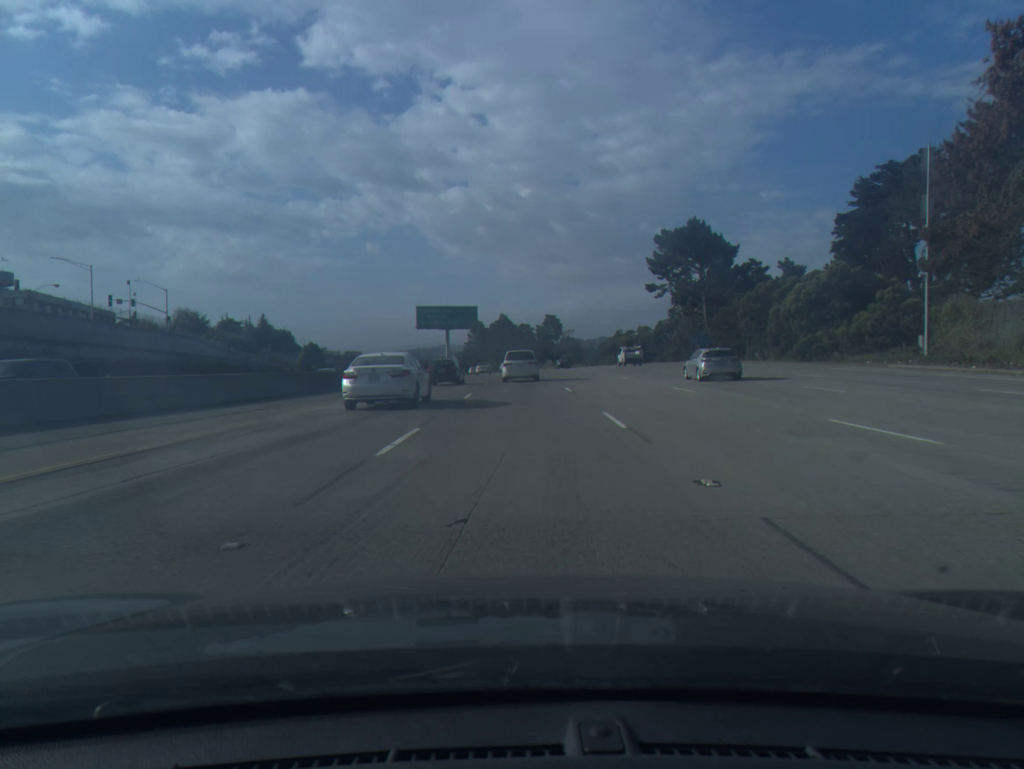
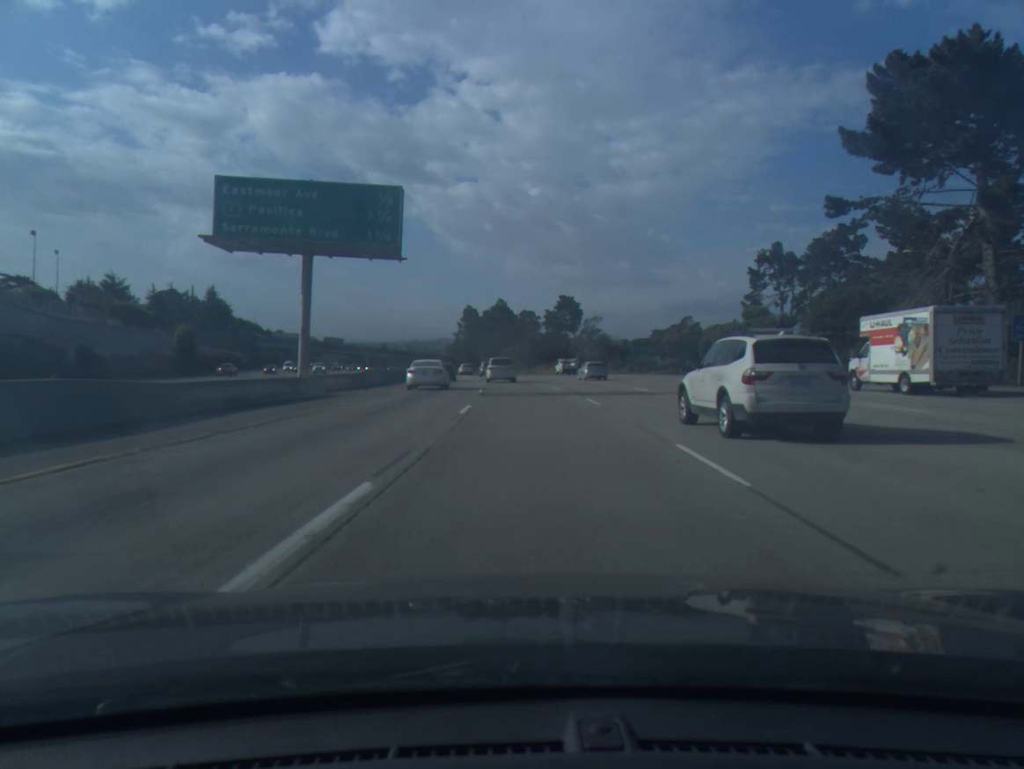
(-0.1, +64.0) m; 0°
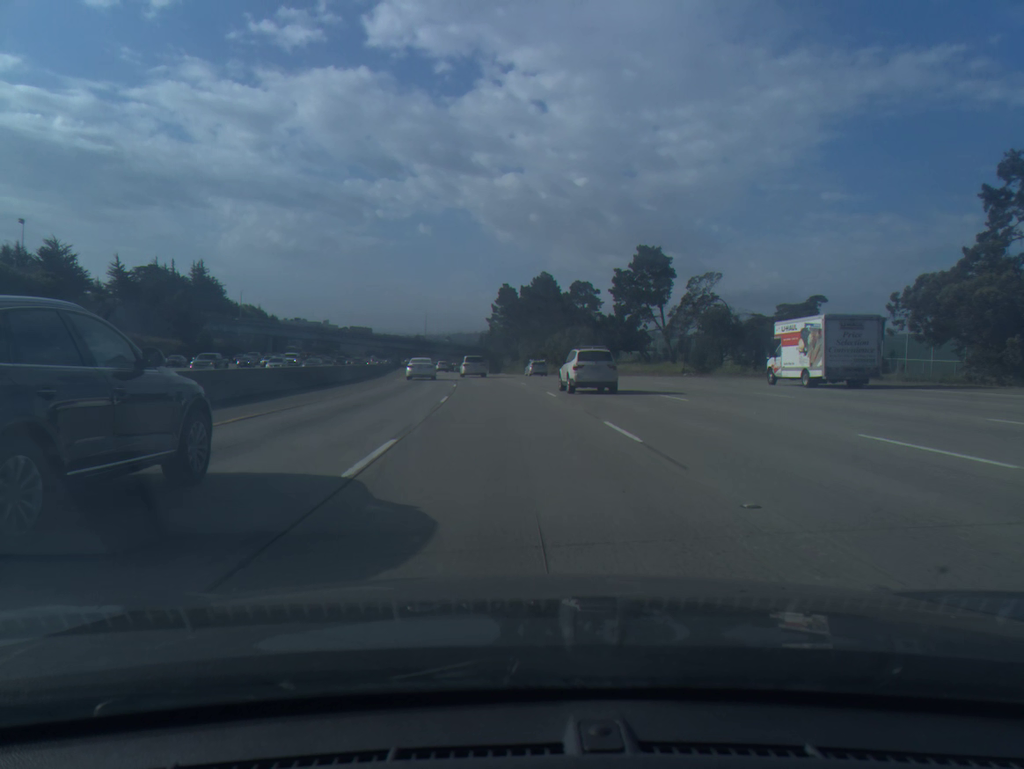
(-0.8, +54.4) m; -3°
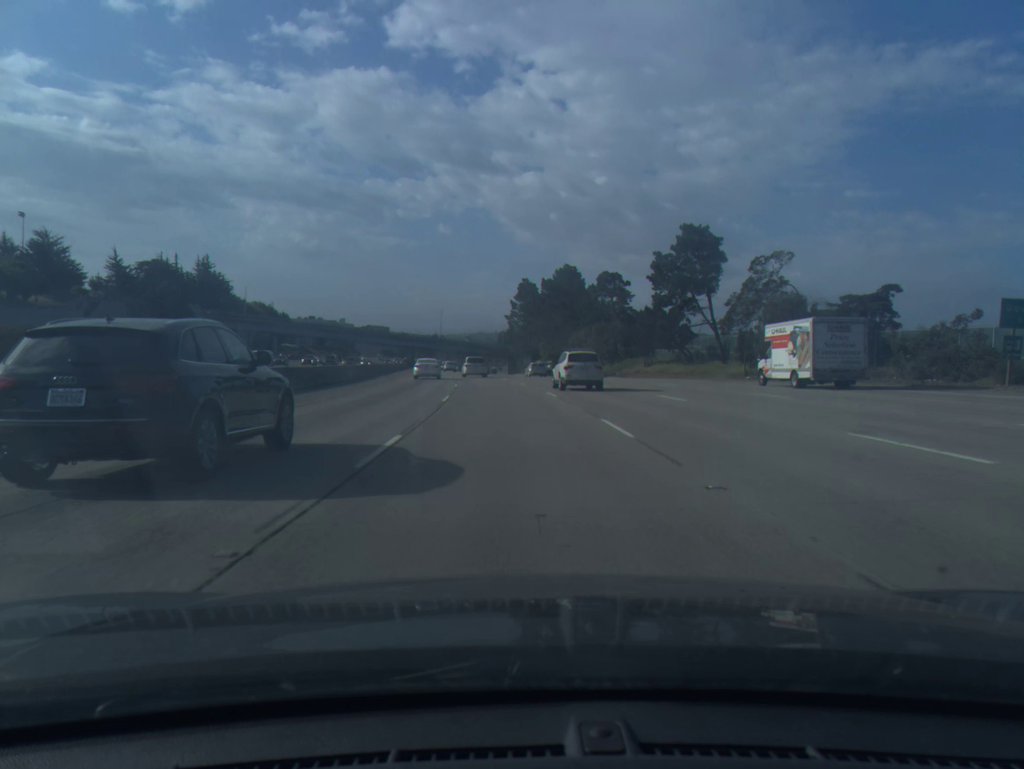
(-0.2, +14.1) m; -1°
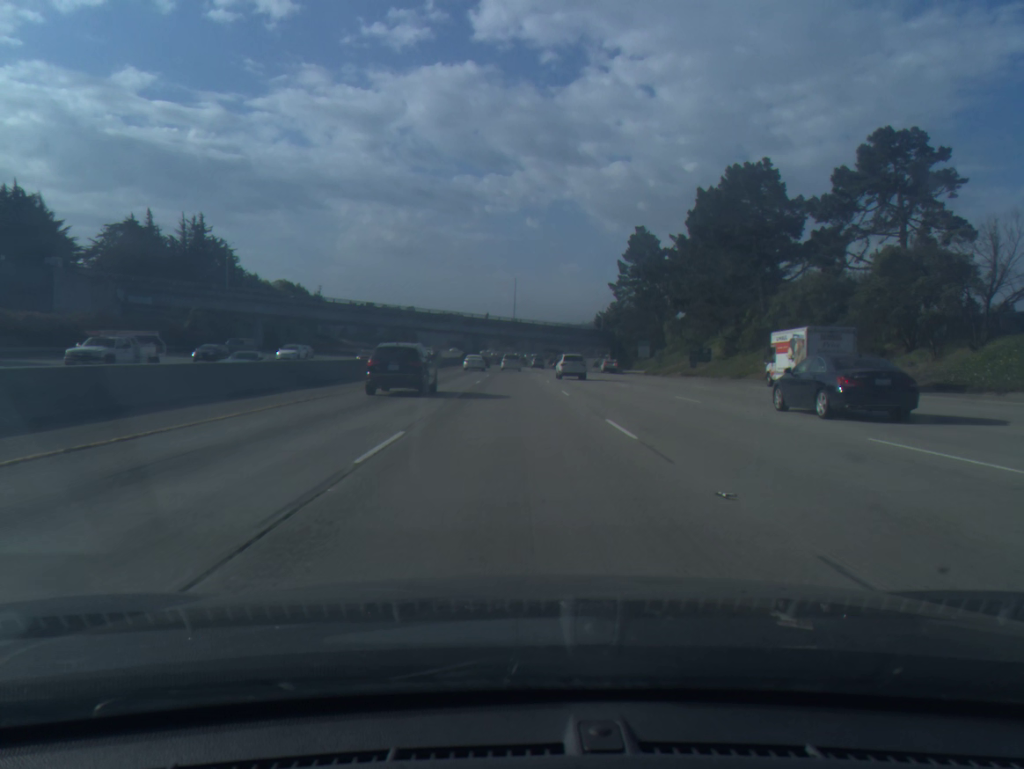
(-4.4, +72.9) m; -6°
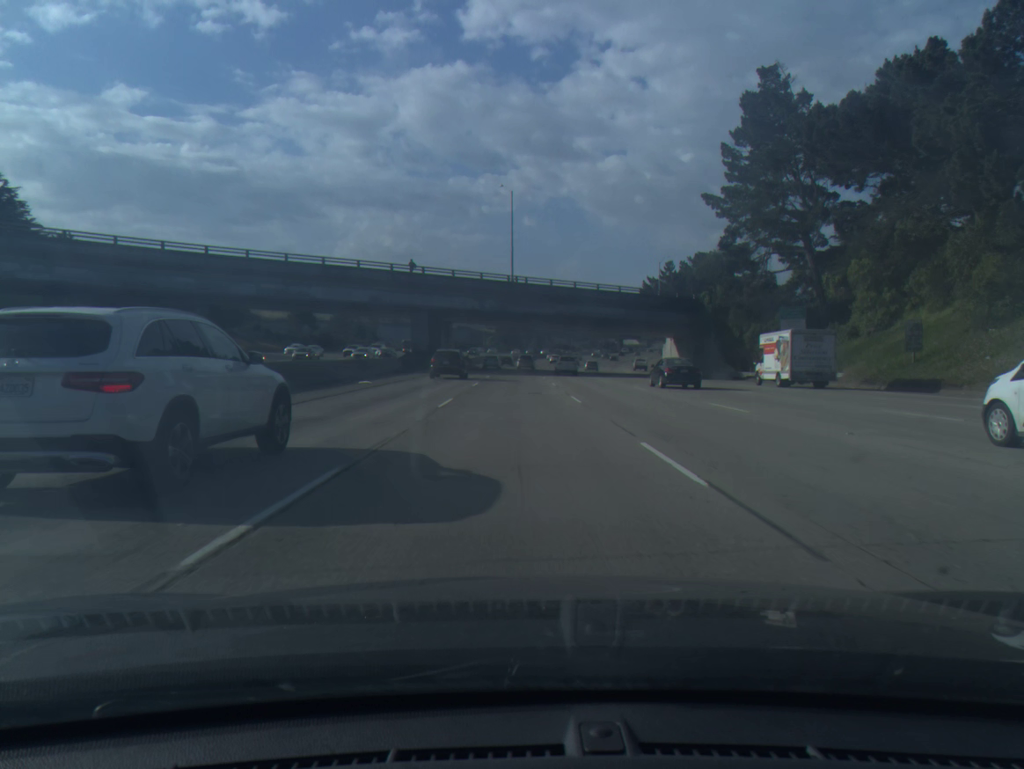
(-0.3, +77.3) m; 0°
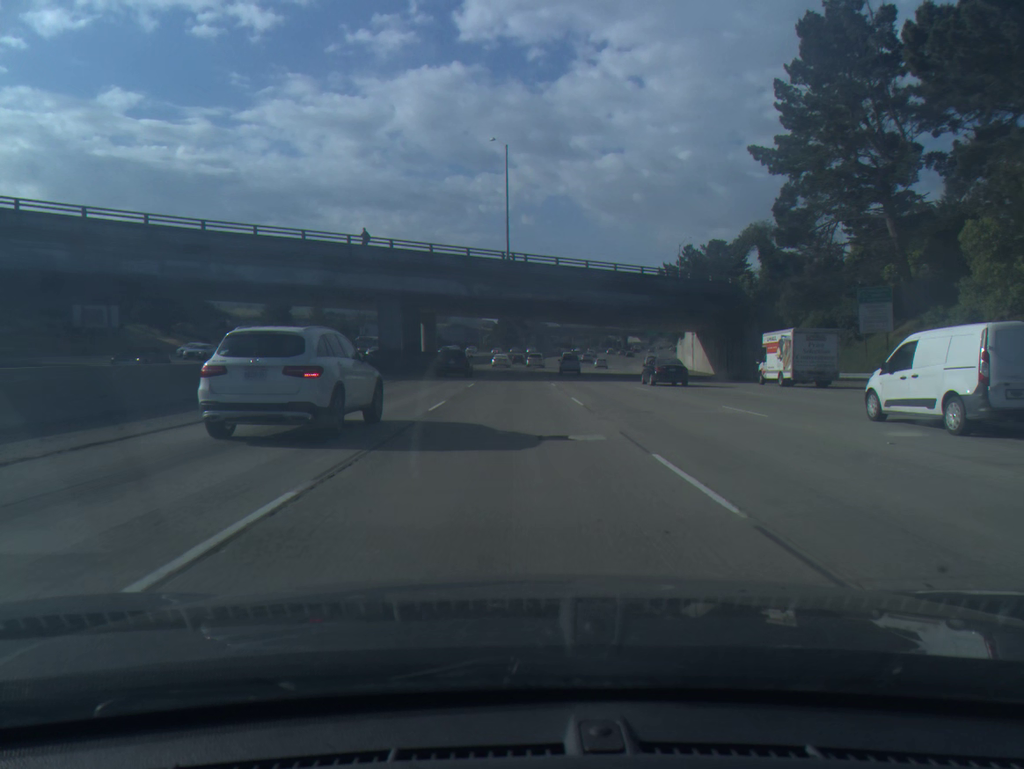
(0.0, +16.0) m; 0°
